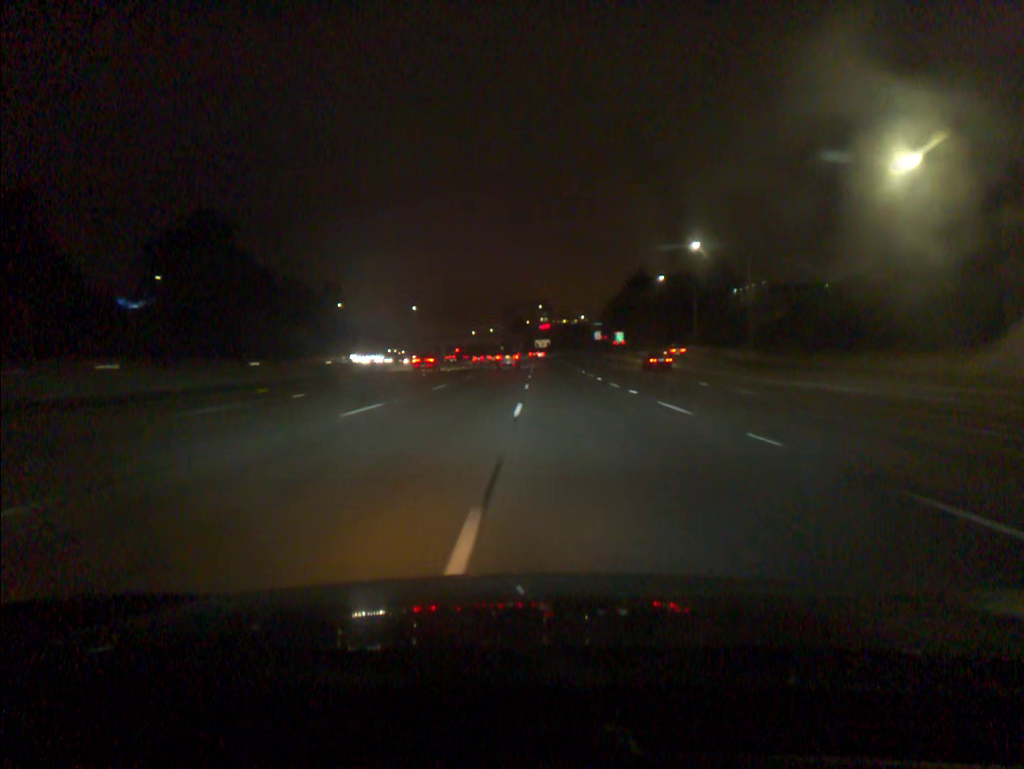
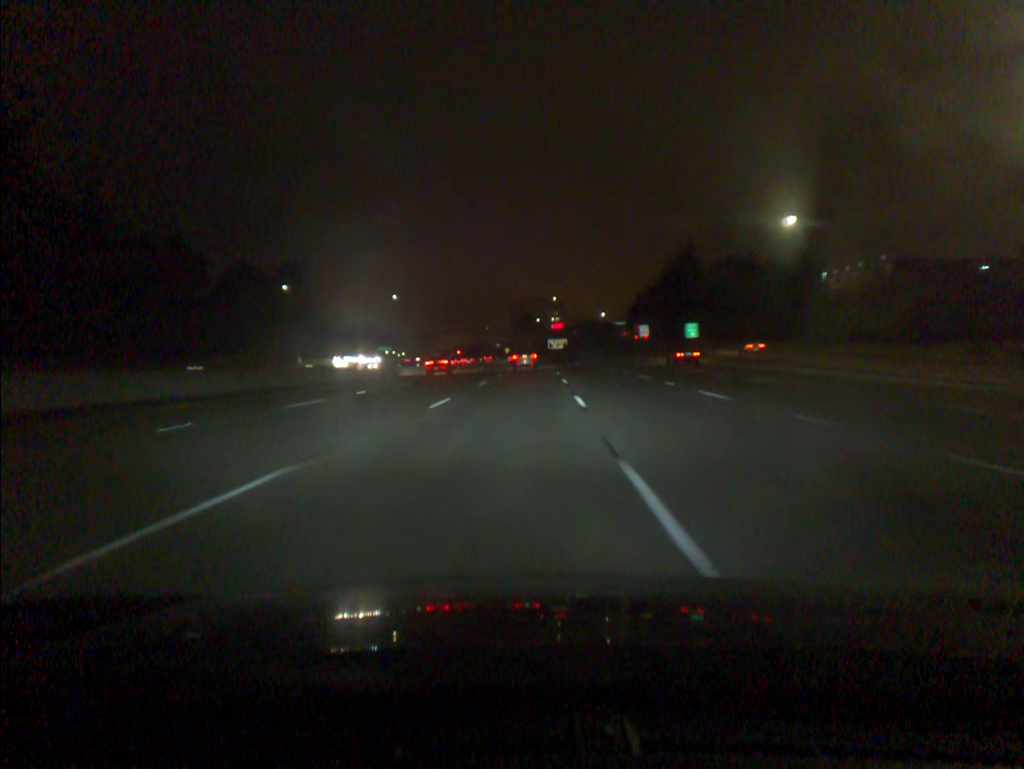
(-0.1, +55.0) m; -1°
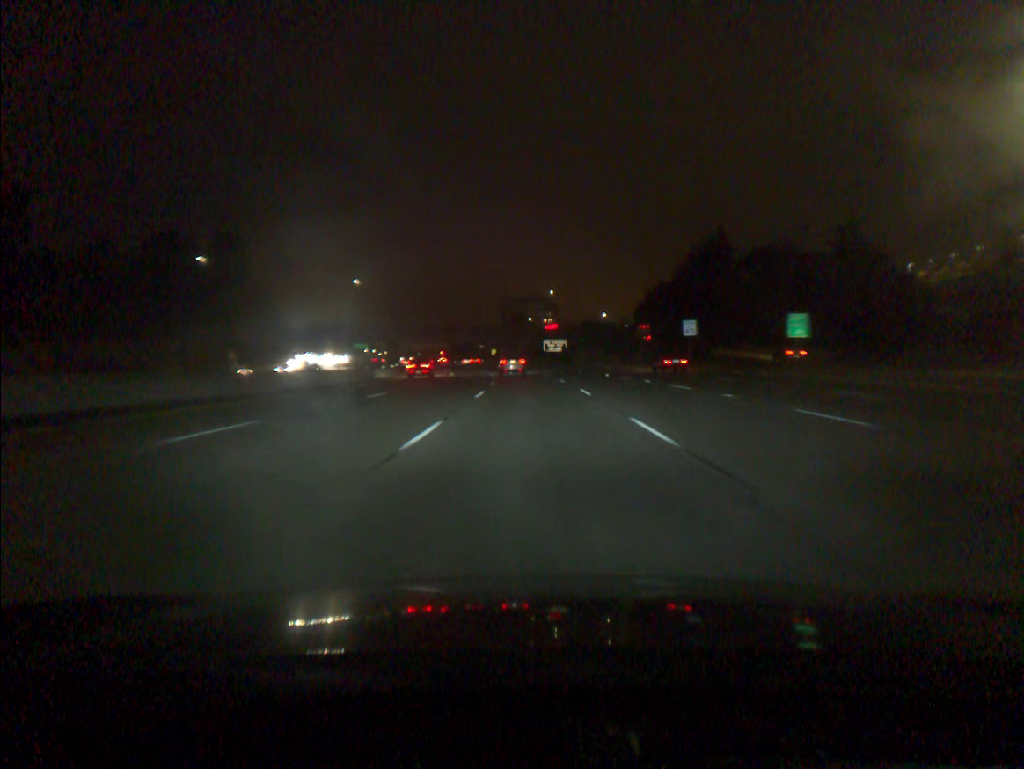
(0.0, +36.1) m; +1°
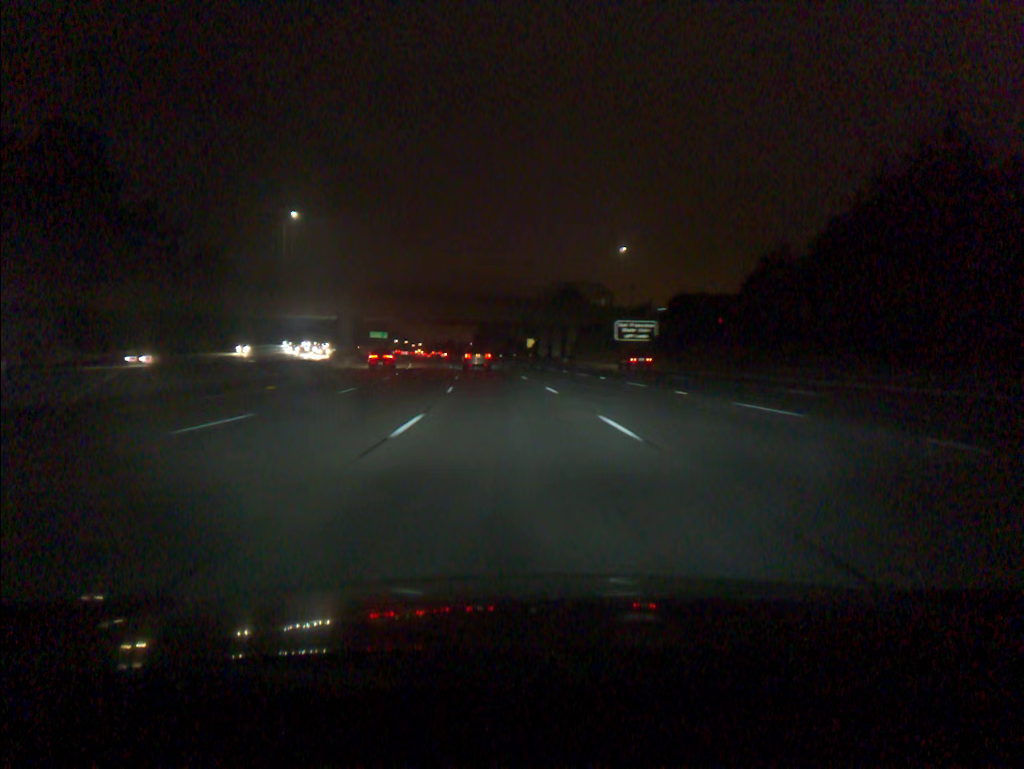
(-0.5, +70.3) m; -3°
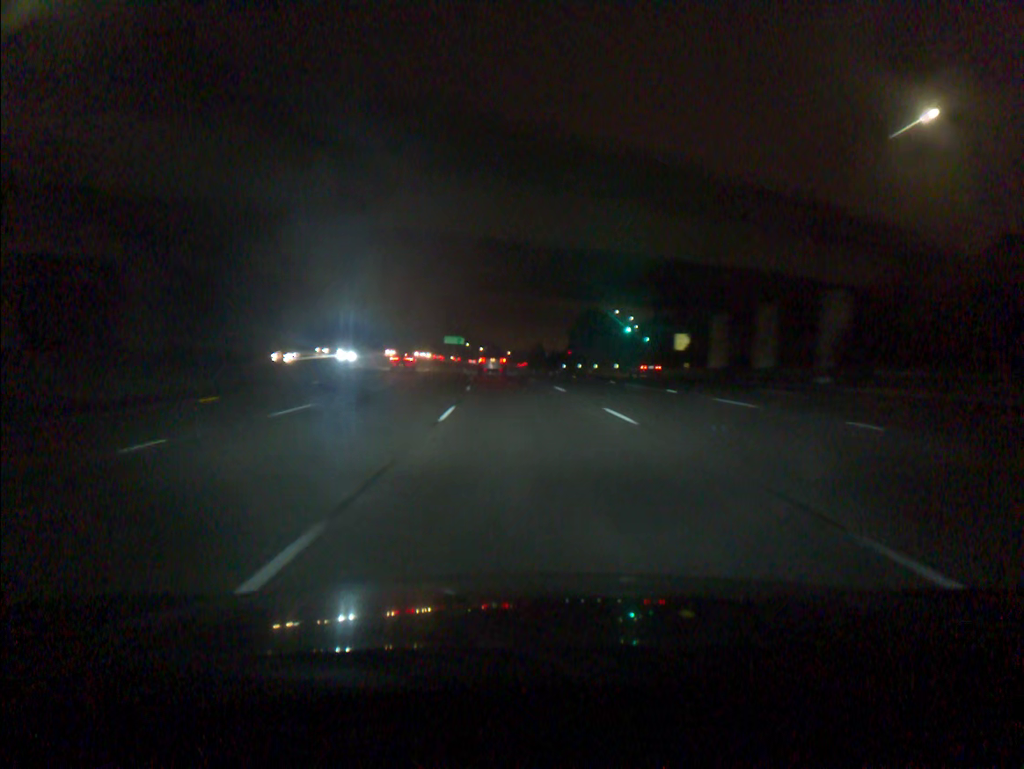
(-4.4, +68.1) m; -7°
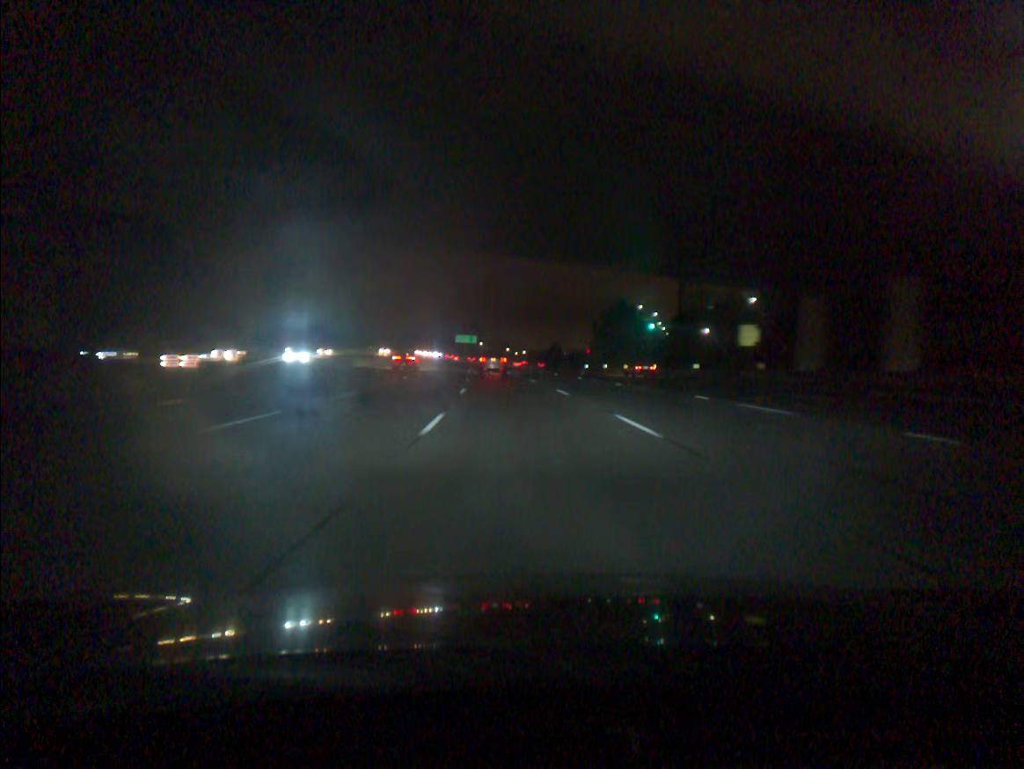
(-0.2, +16.9) m; -1°
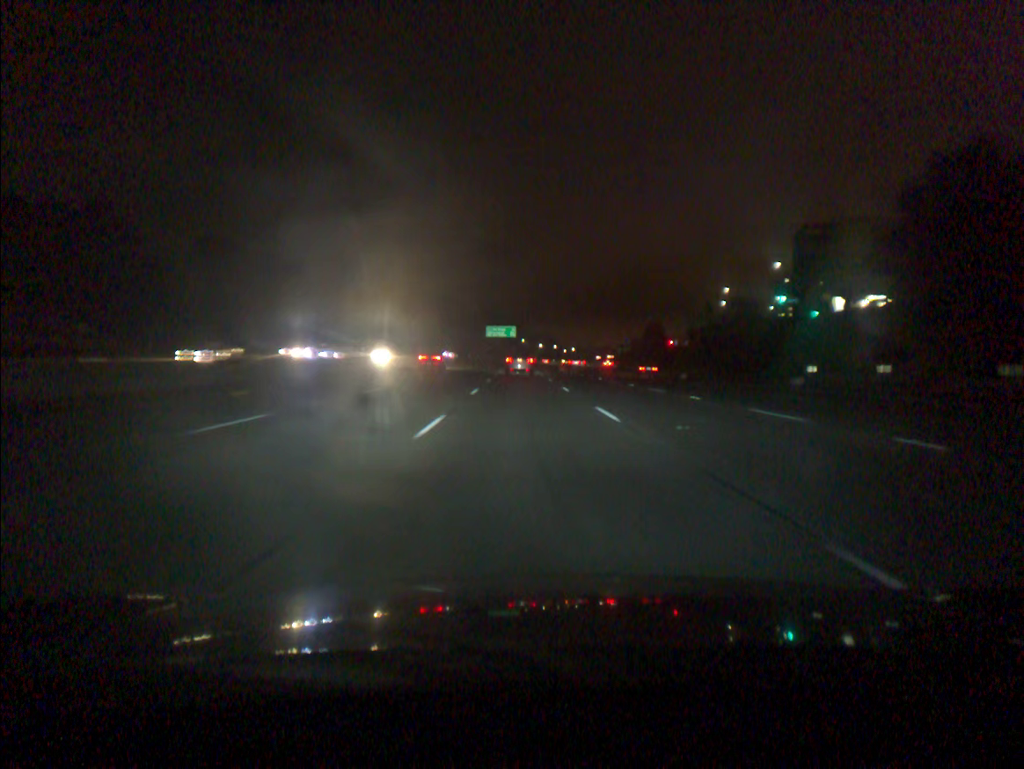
(-3.6, +83.3) m; -3°
